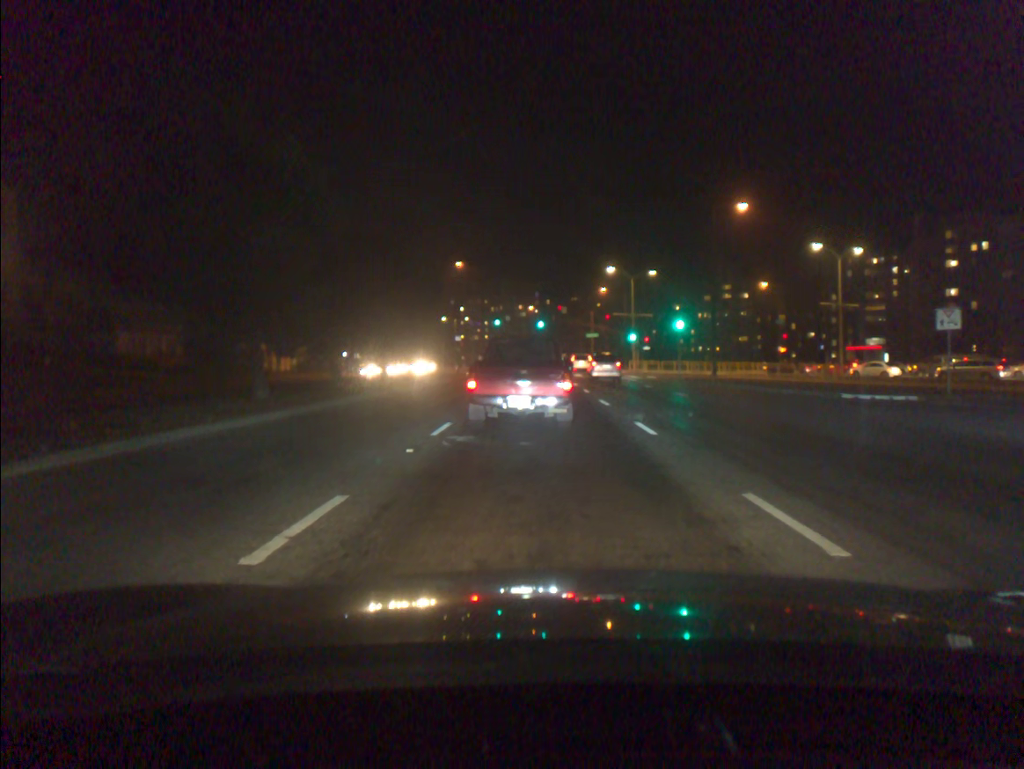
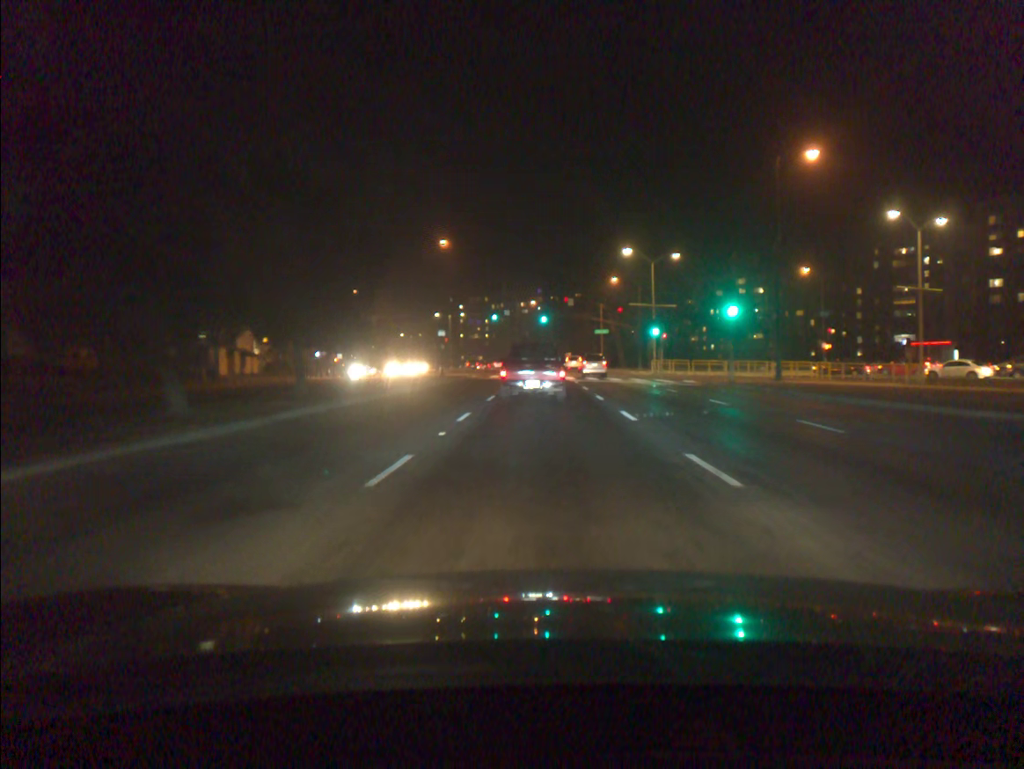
(-0.1, +12.7) m; 0°
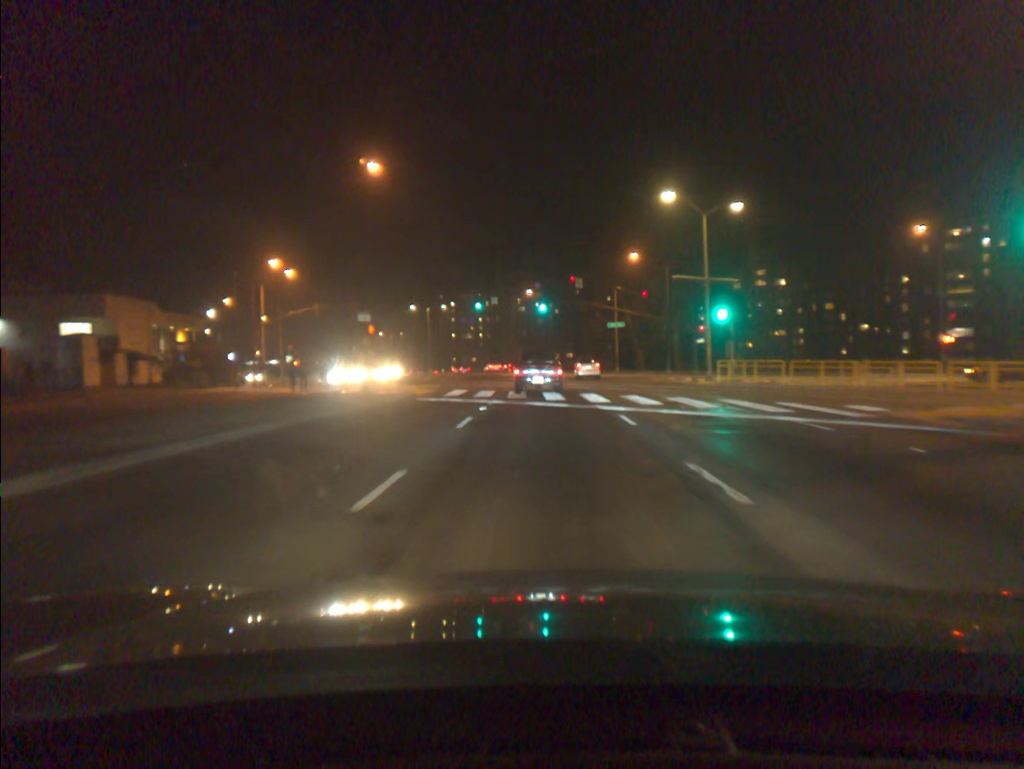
(-0.1, +23.1) m; 0°
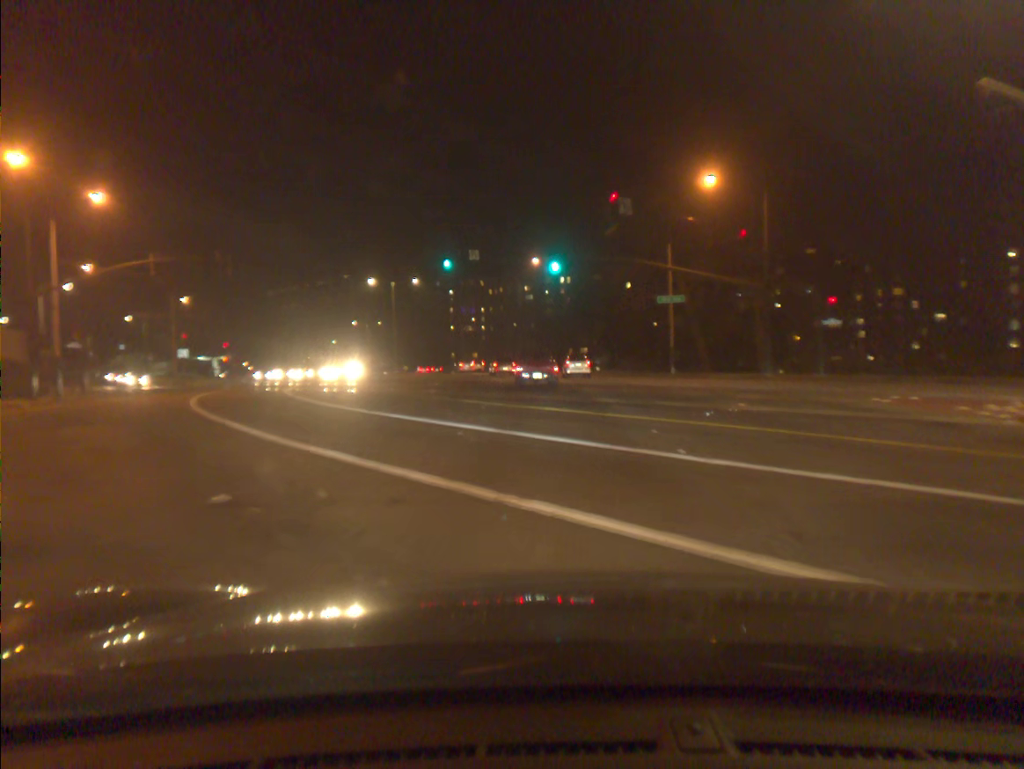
(-0.2, +30.9) m; -1°
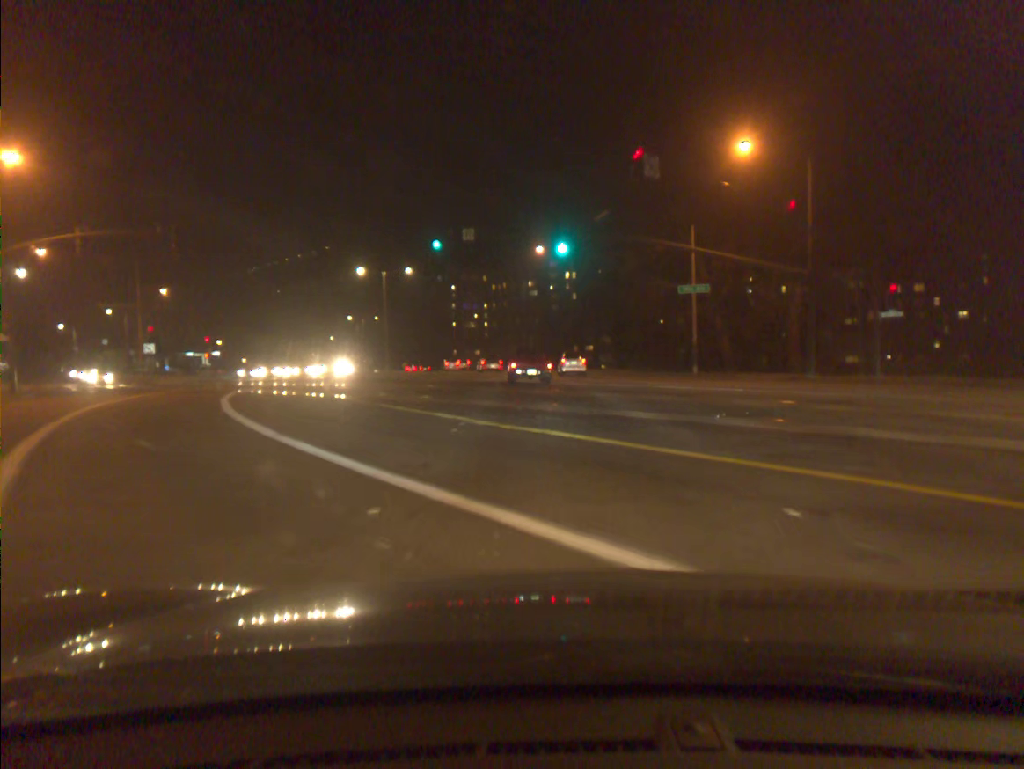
(0.0, +6.7) m; -1°
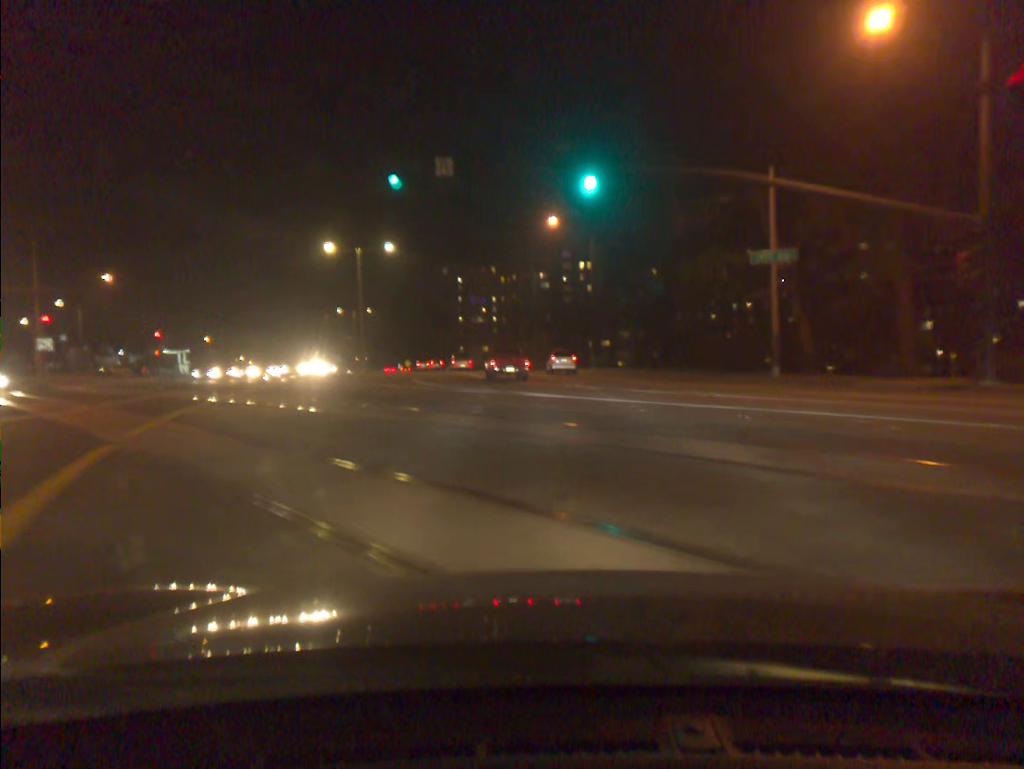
(-0.1, +14.0) m; -1°
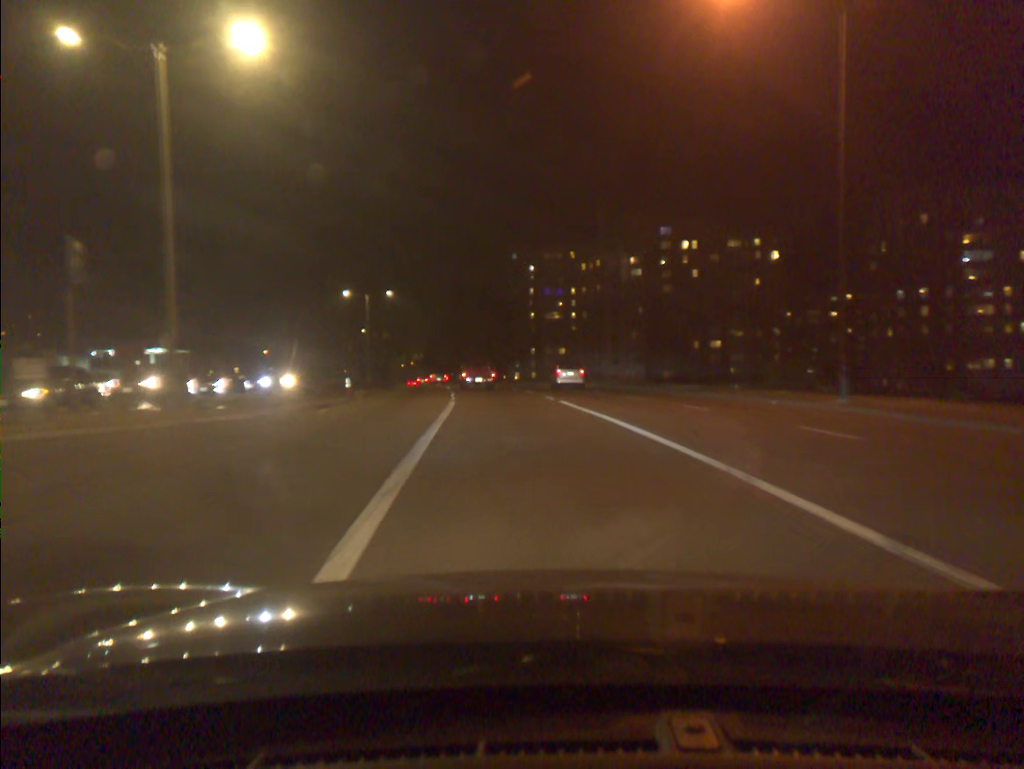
(-1.9, +38.9) m; -6°
